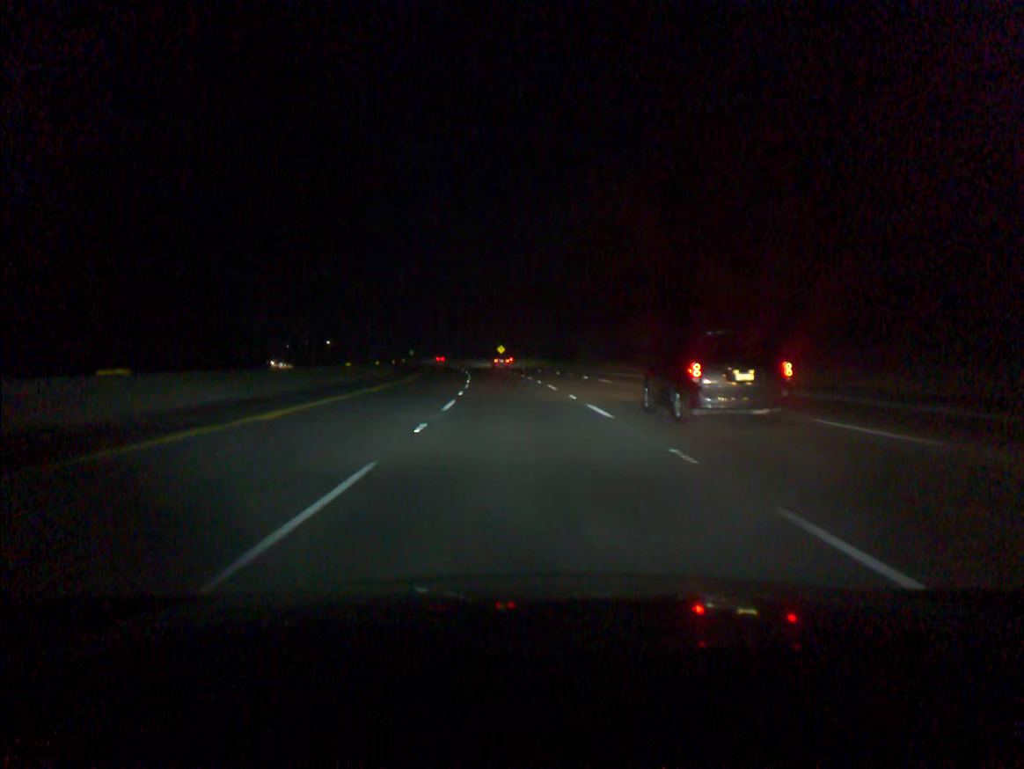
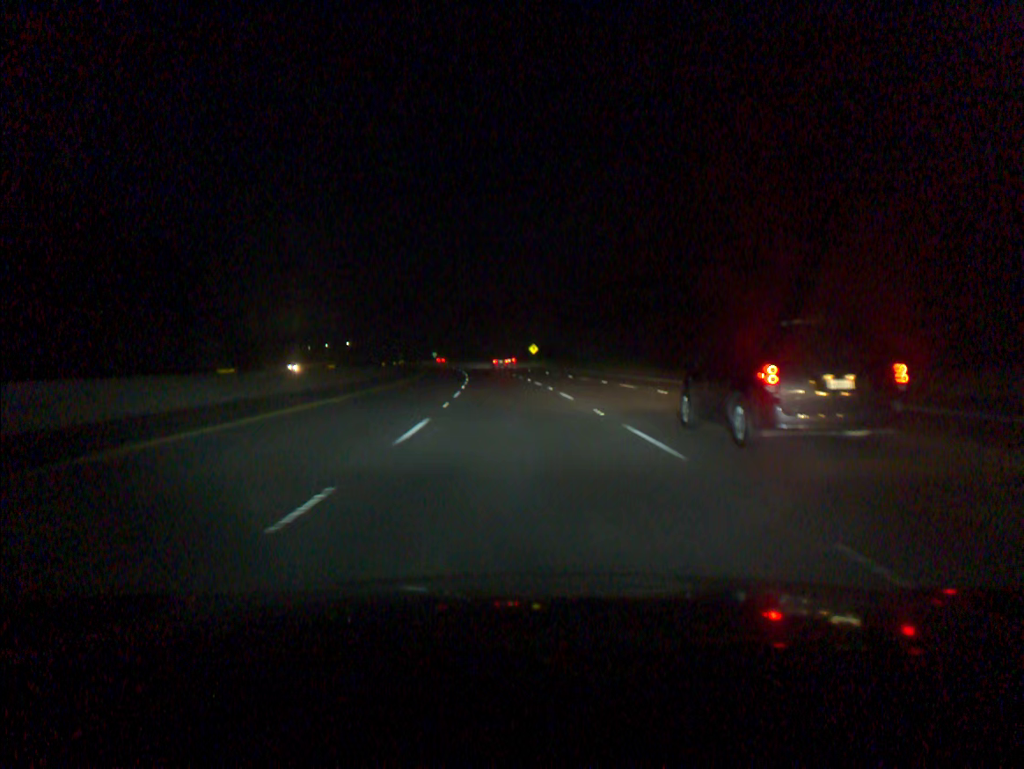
(-0.8, +36.5) m; -2°
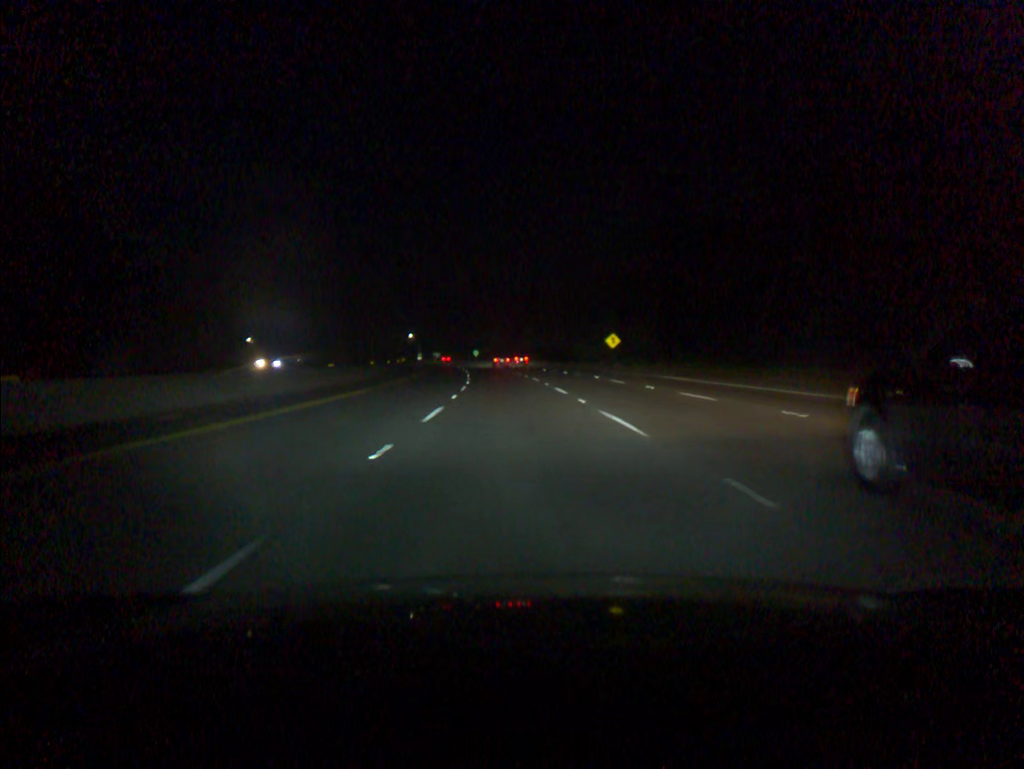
(-1.9, +54.8) m; -4°
